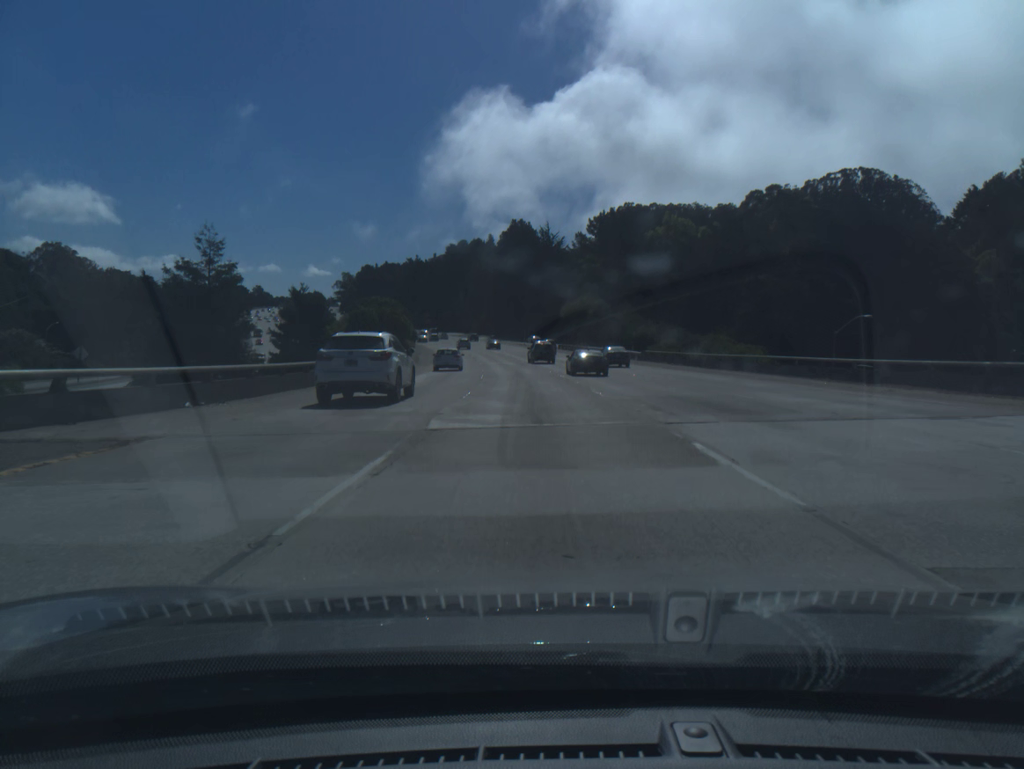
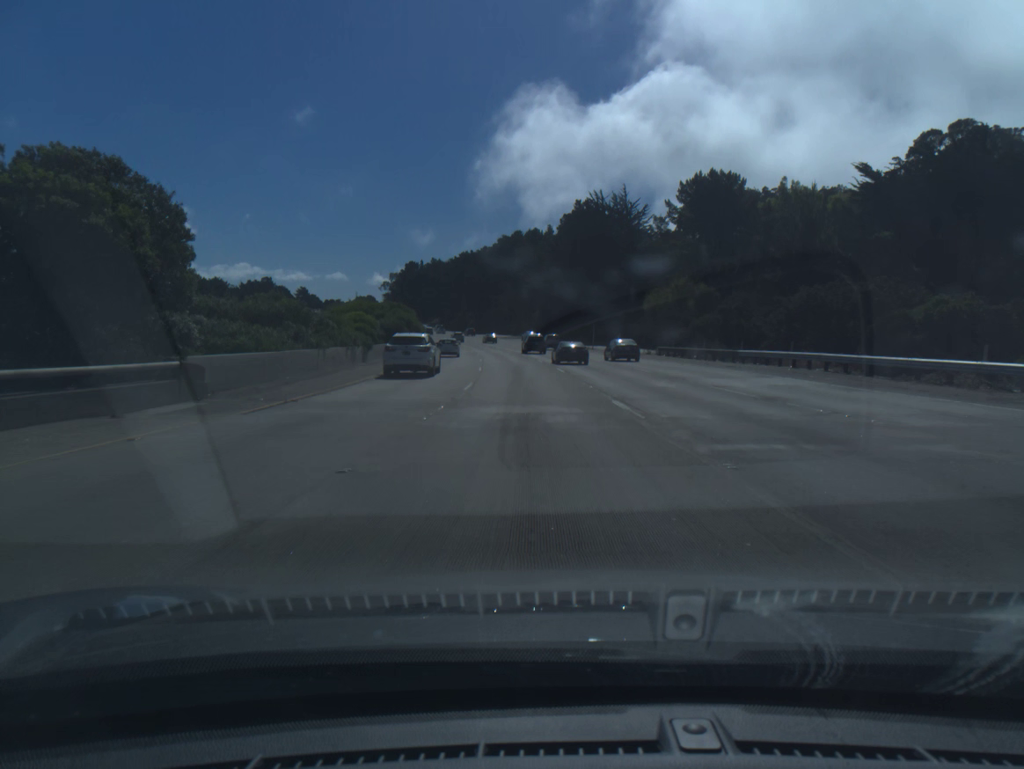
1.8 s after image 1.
(-1.9, +51.2) m; -4°
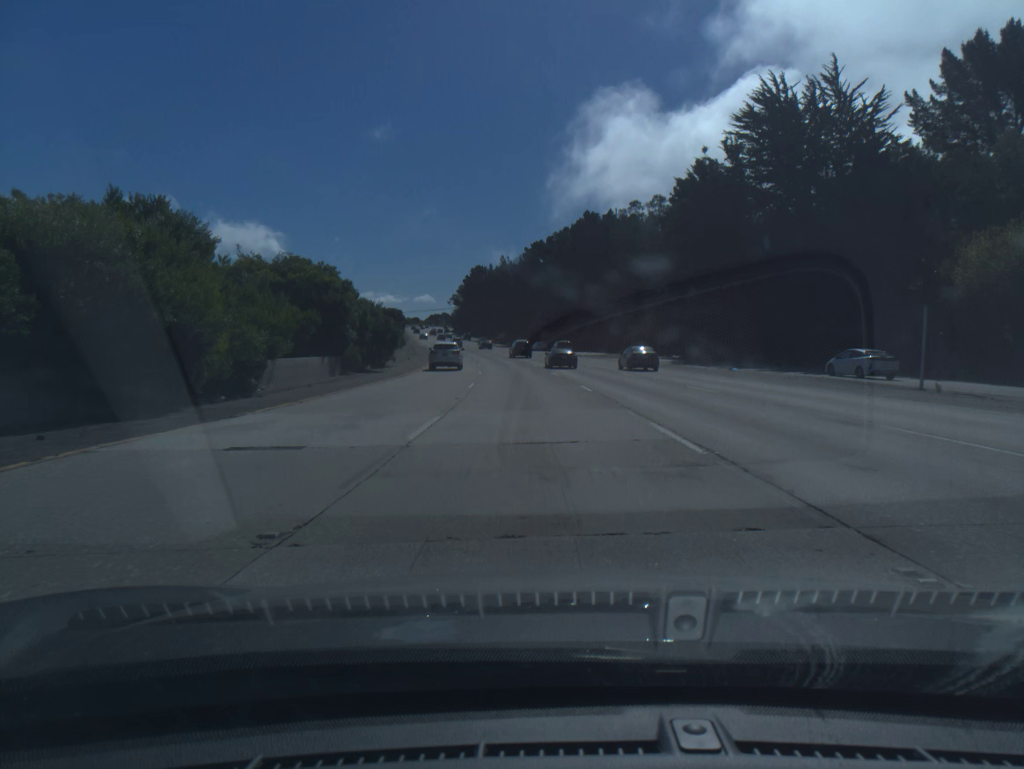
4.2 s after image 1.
(-3.9, +67.9) m; -6°
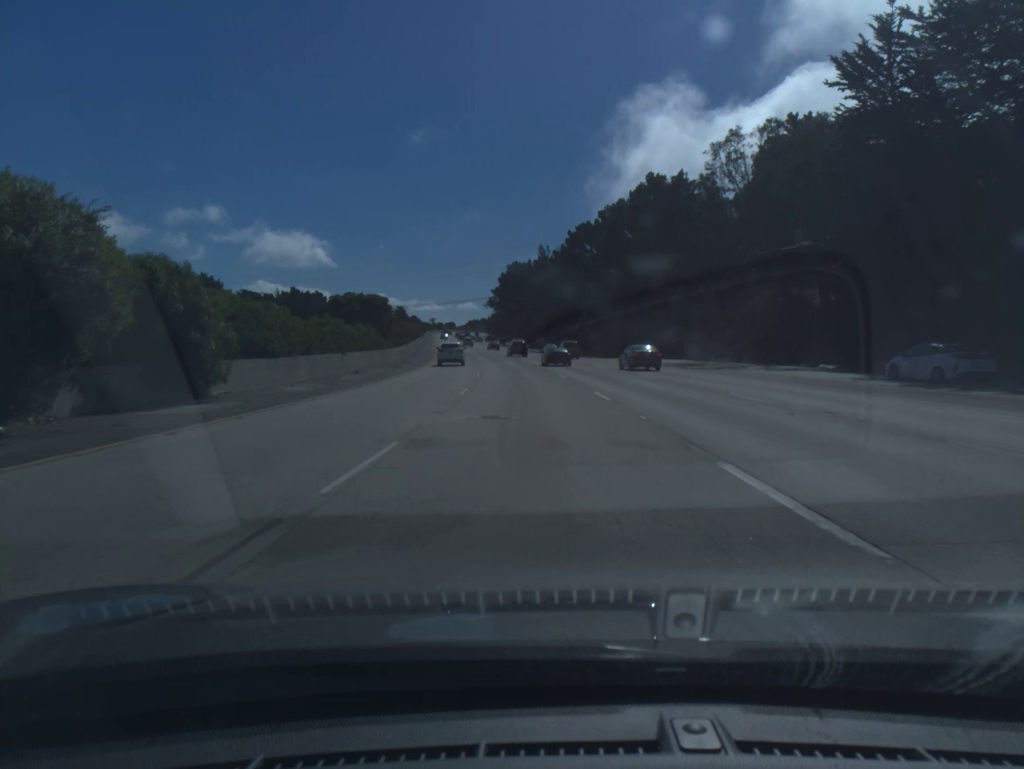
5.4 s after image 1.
(-0.9, +33.8) m; -3°
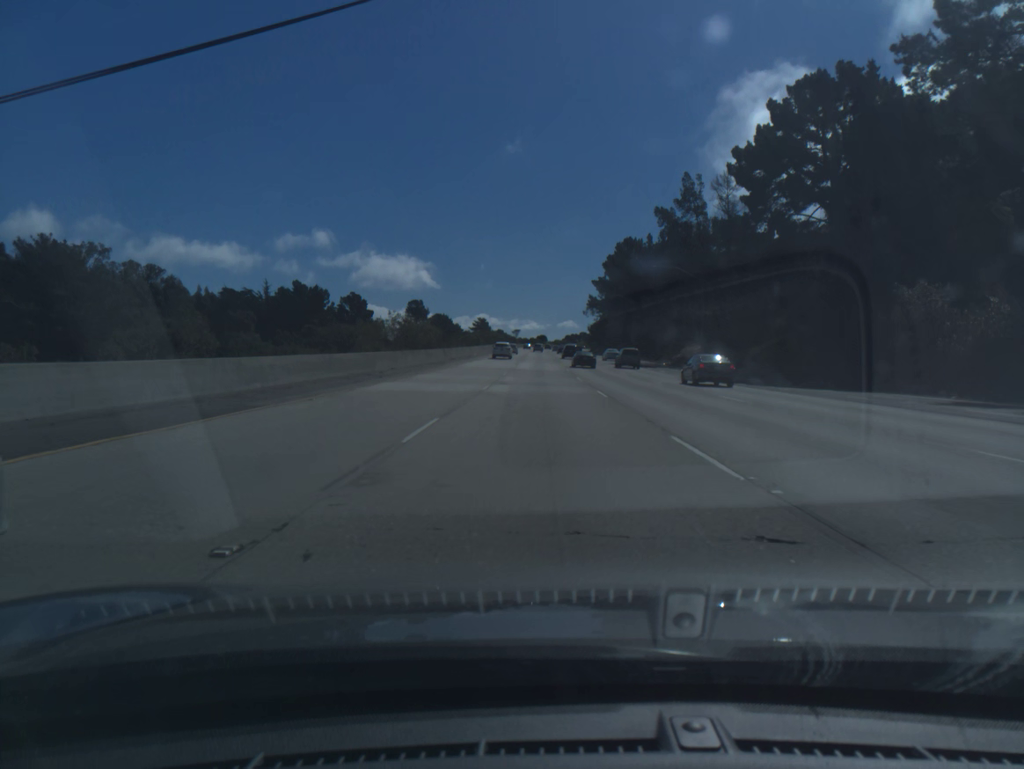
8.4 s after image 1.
(-5.6, +83.8) m; -7°
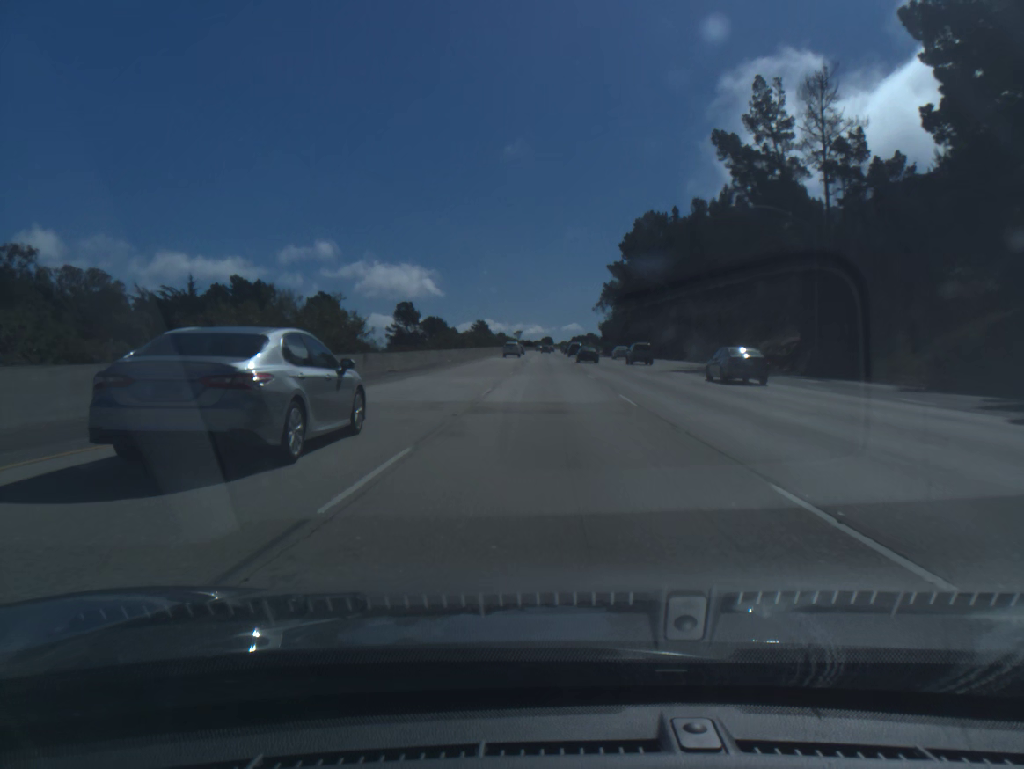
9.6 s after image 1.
(-0.2, +33.6) m; 0°
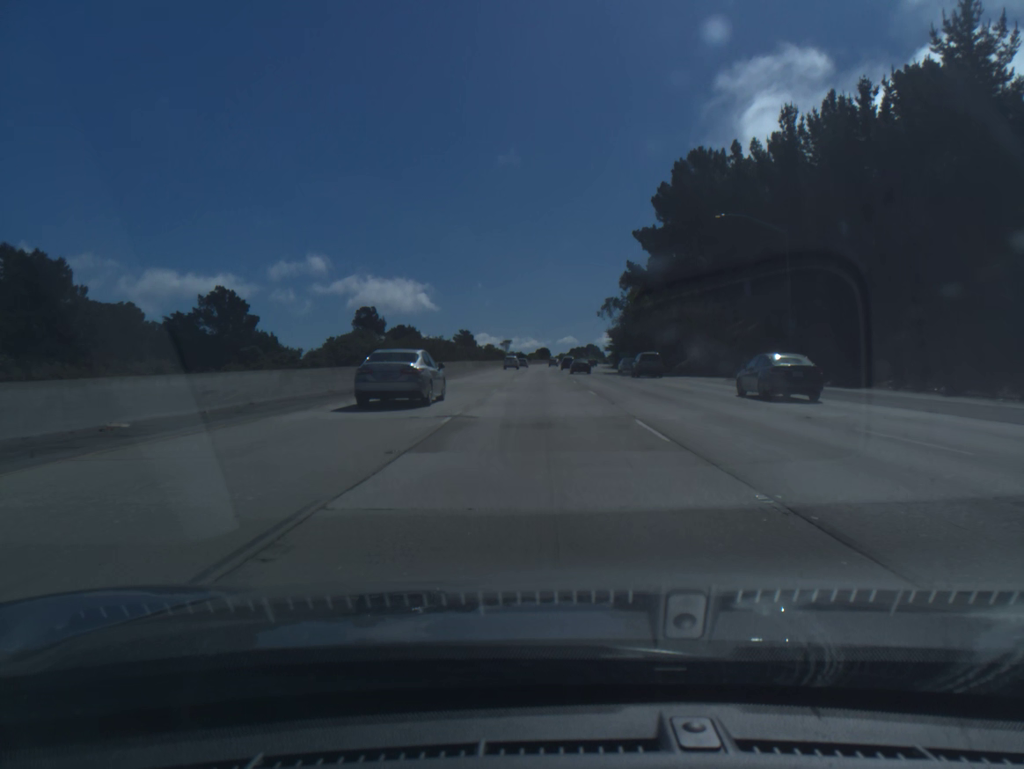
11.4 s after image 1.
(+0.3, +50.2) m; 0°
